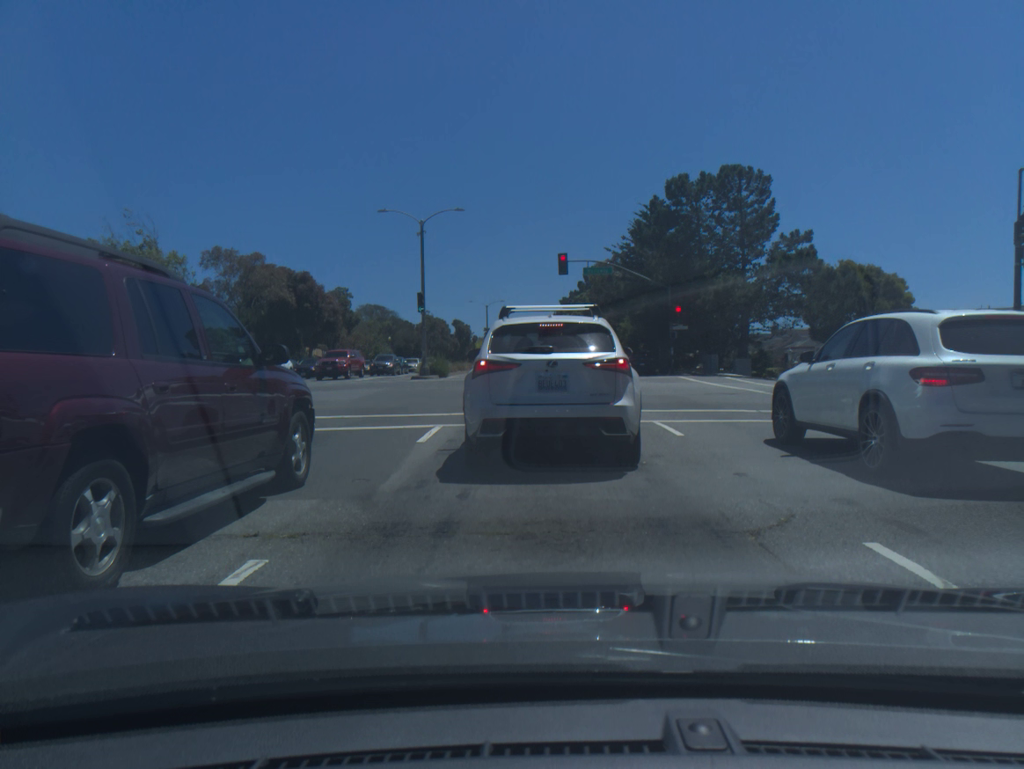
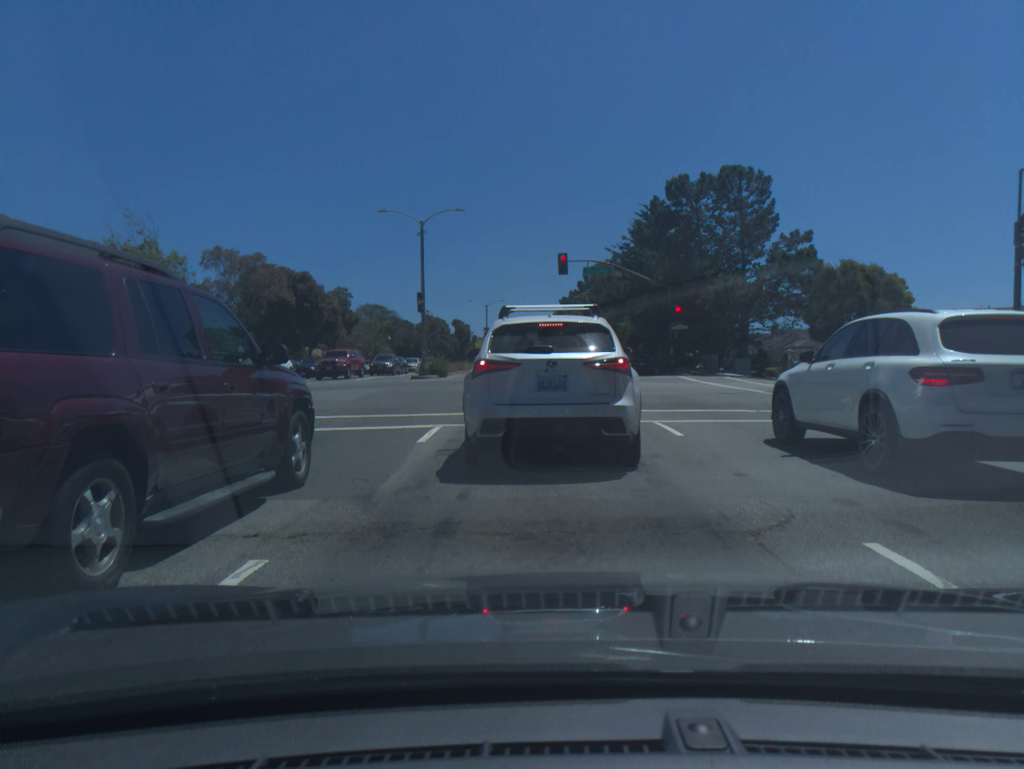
(0.0, 0.0) m; 0°
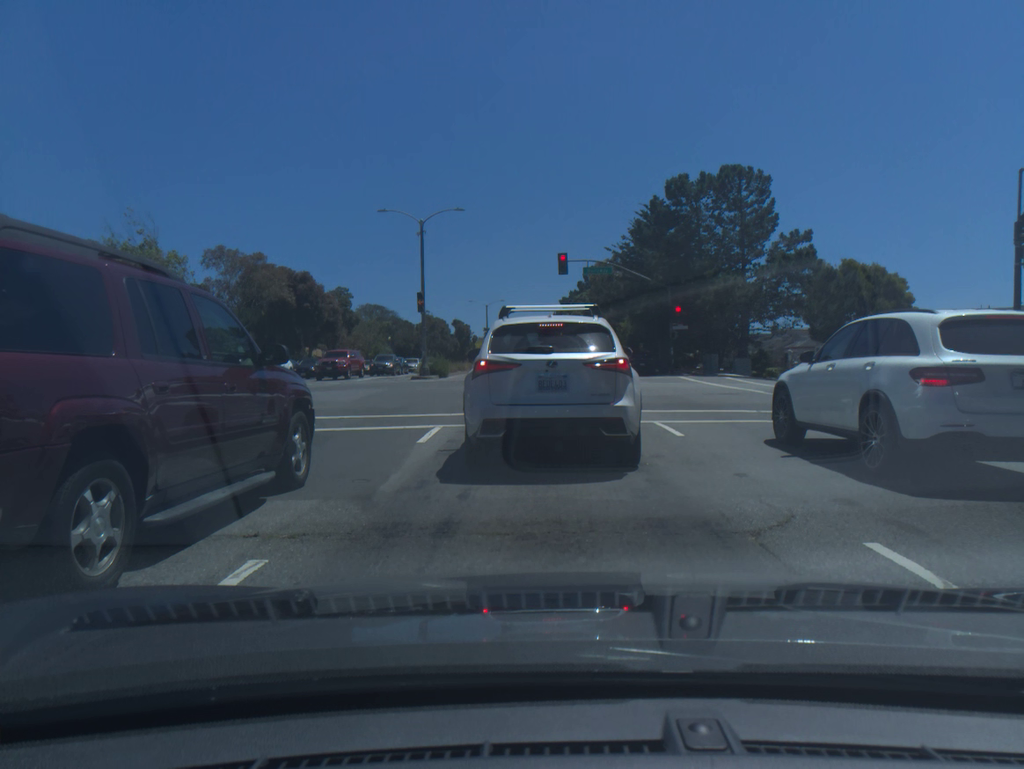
(0.0, 0.0) m; 0°
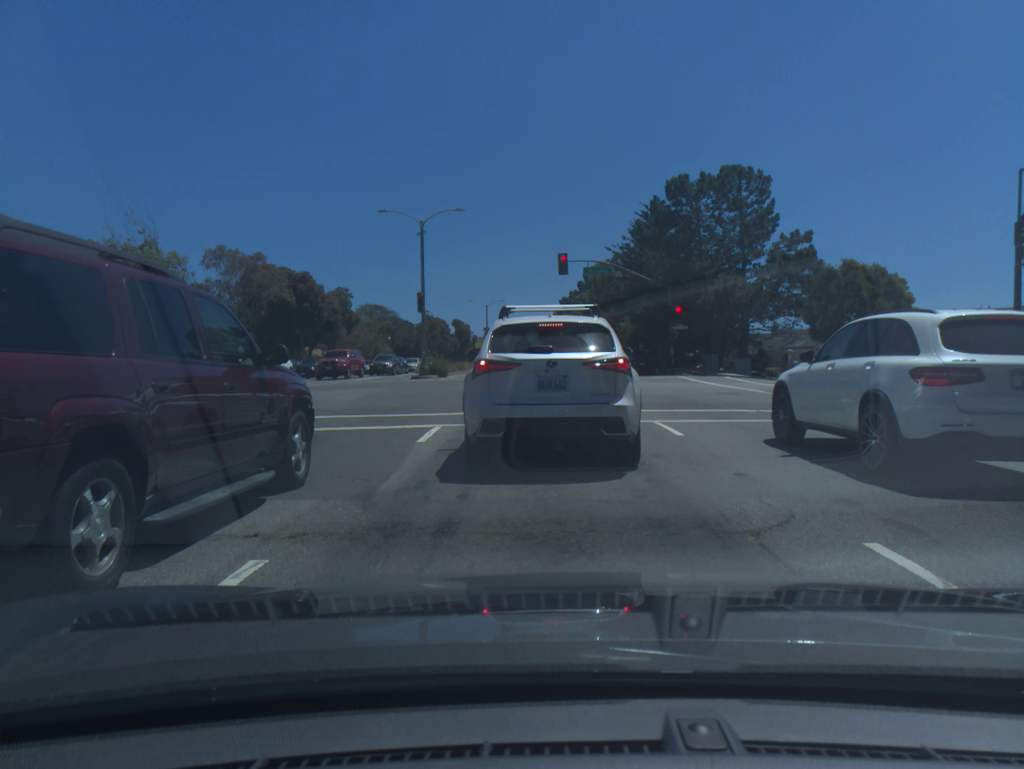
(0.0, 0.0) m; 0°
